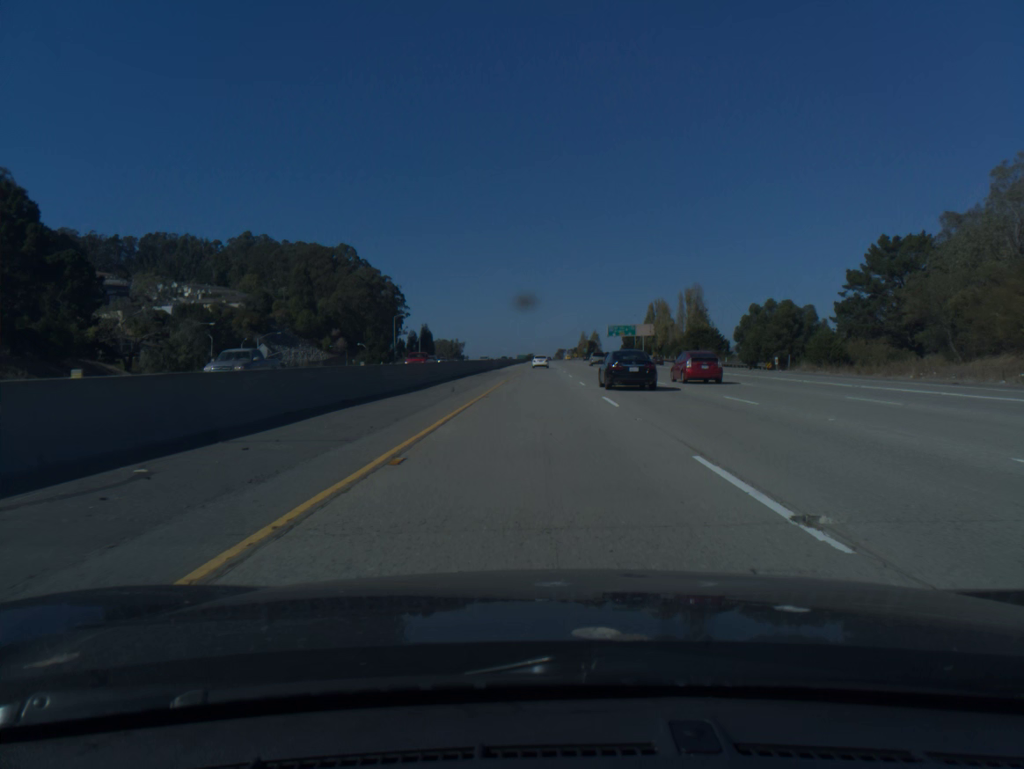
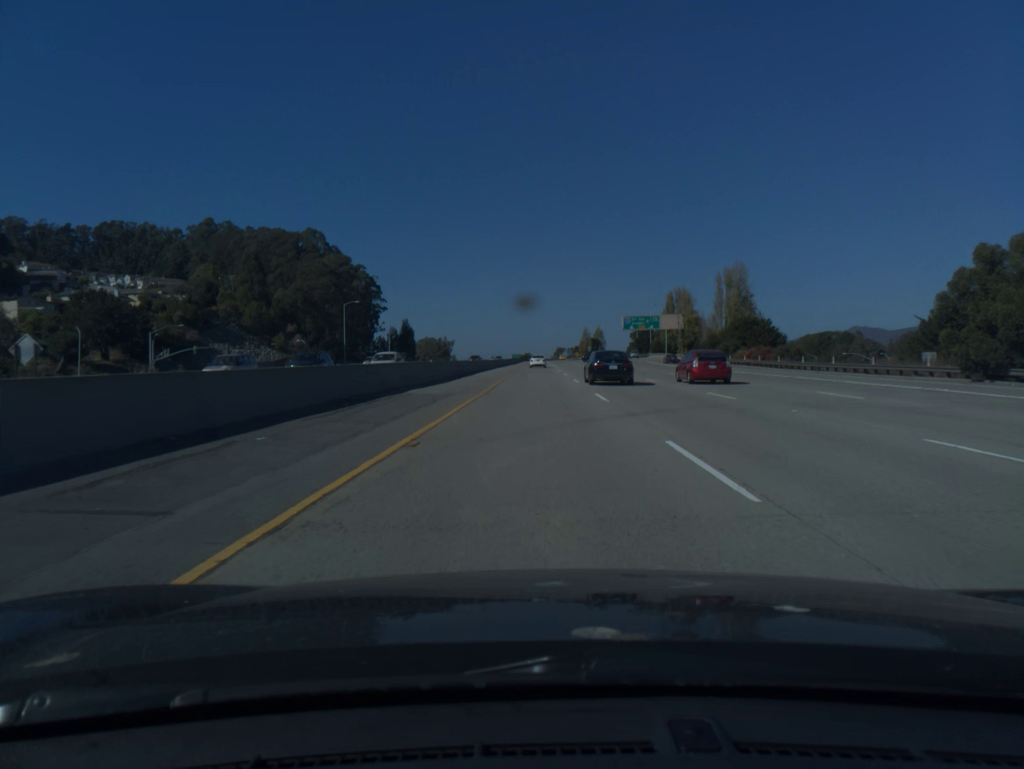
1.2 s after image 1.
(+0.1, +41.9) m; 0°
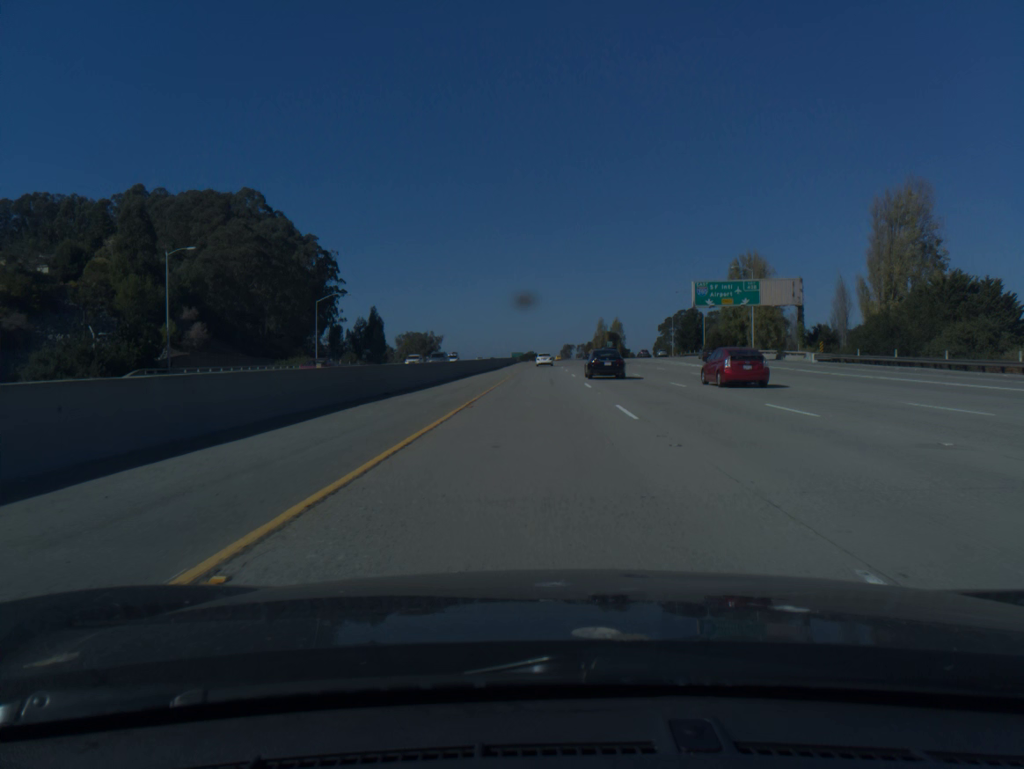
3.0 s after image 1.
(-0.2, +64.9) m; 0°
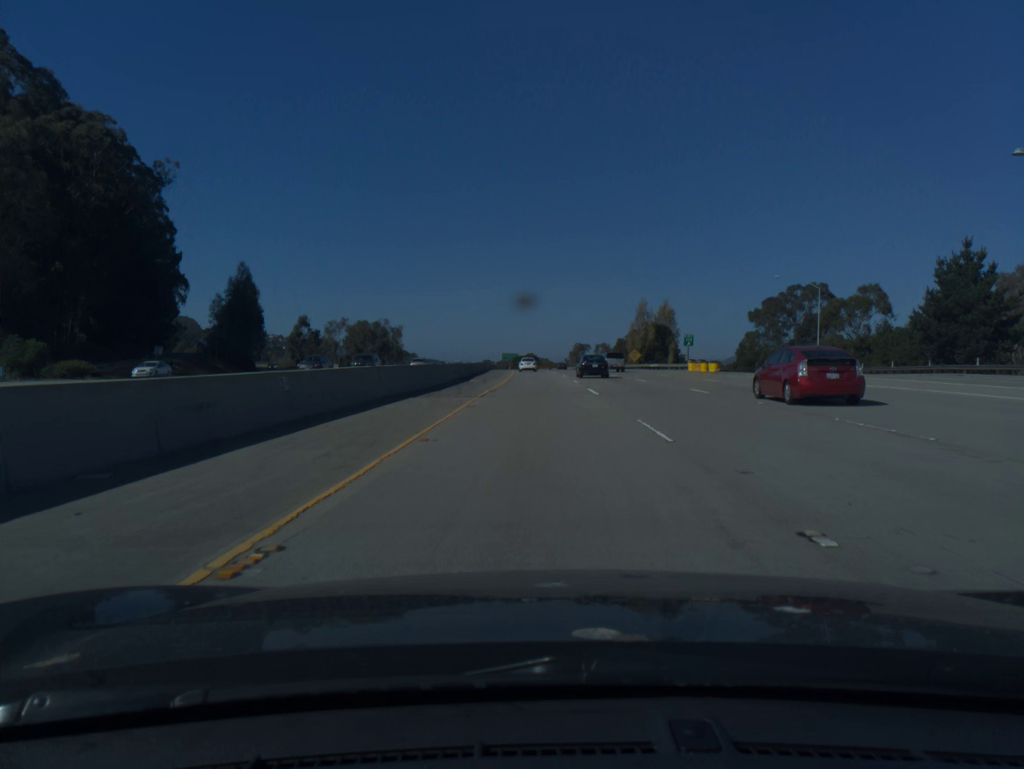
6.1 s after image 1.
(+0.2, +106.9) m; 0°
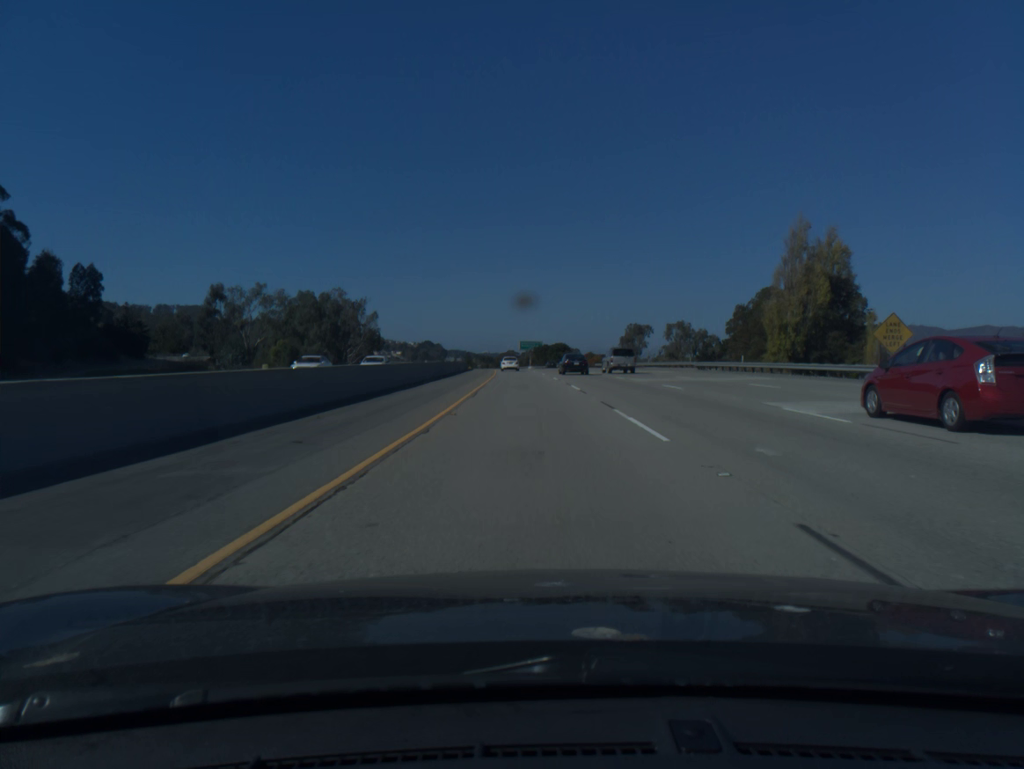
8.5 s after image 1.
(-1.0, +85.2) m; -2°
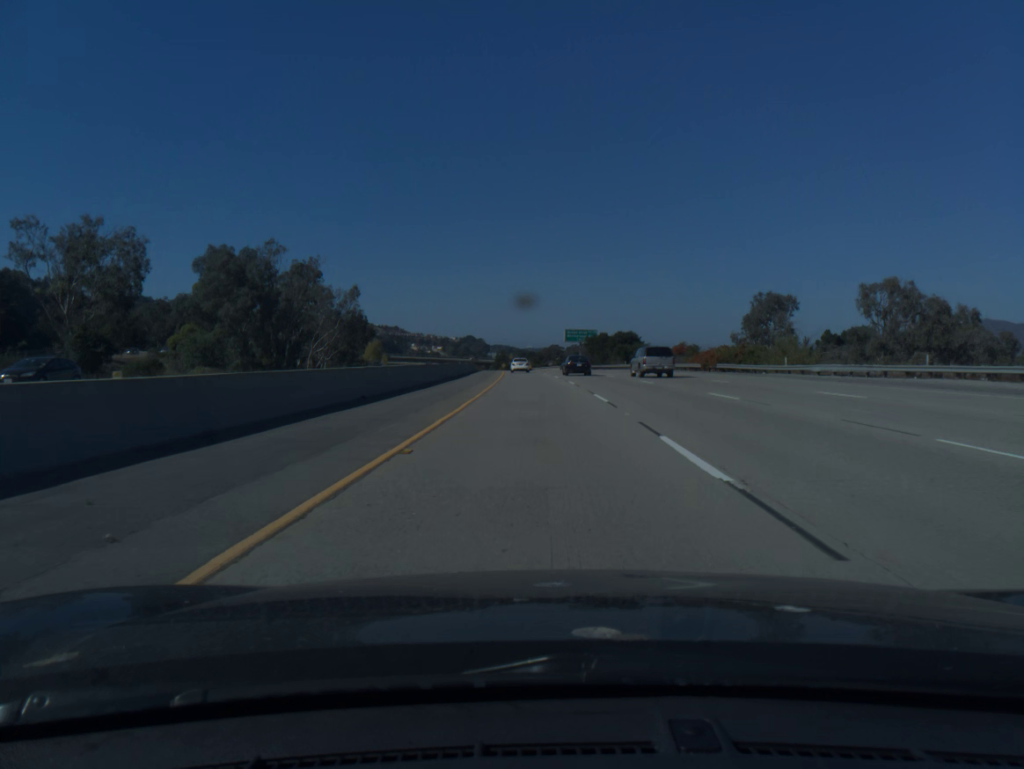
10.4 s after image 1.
(-1.8, +64.4) m; -3°
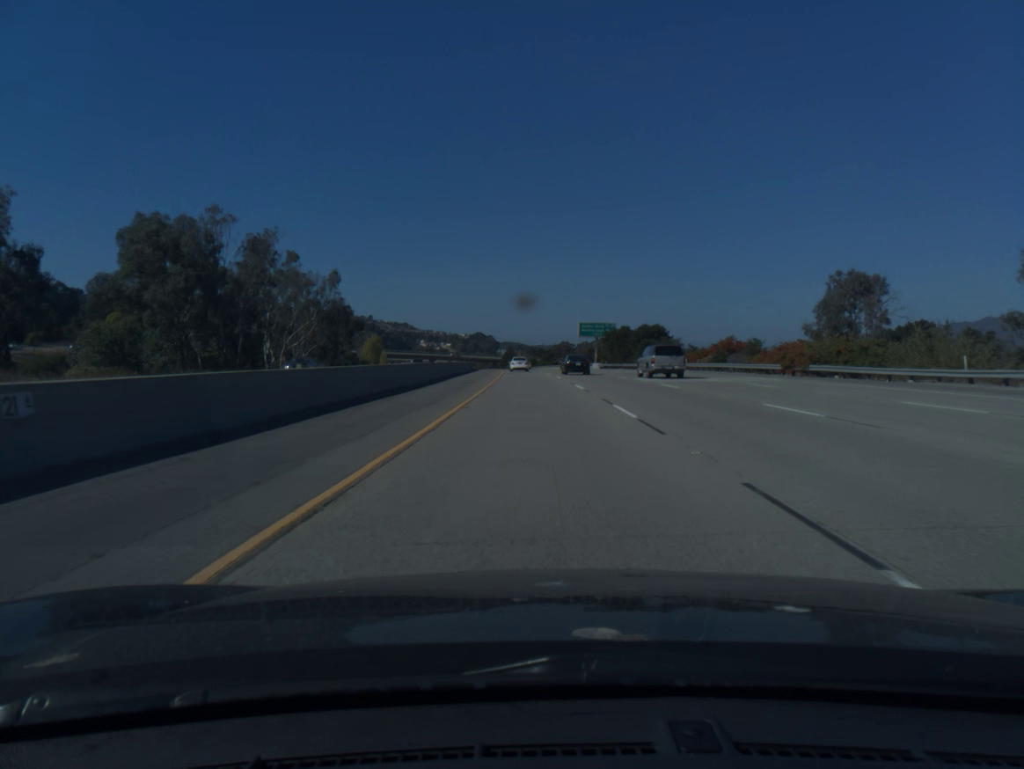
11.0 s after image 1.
(-0.1, +21.0) m; -1°
